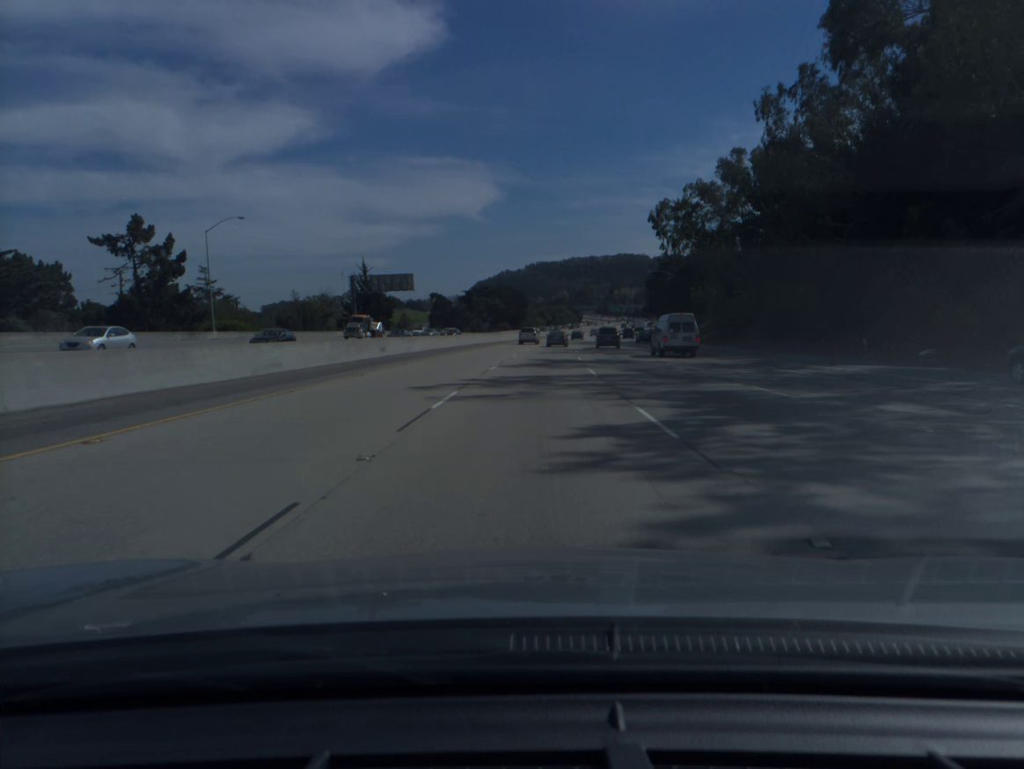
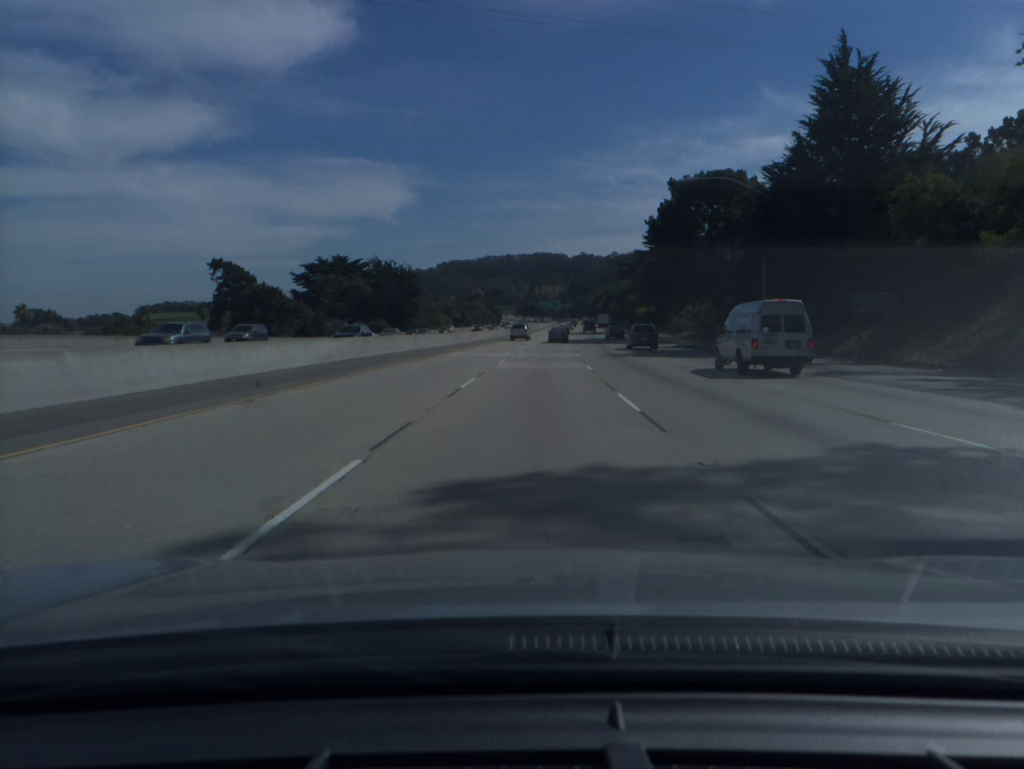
(+5.1, +96.2) m; +6°
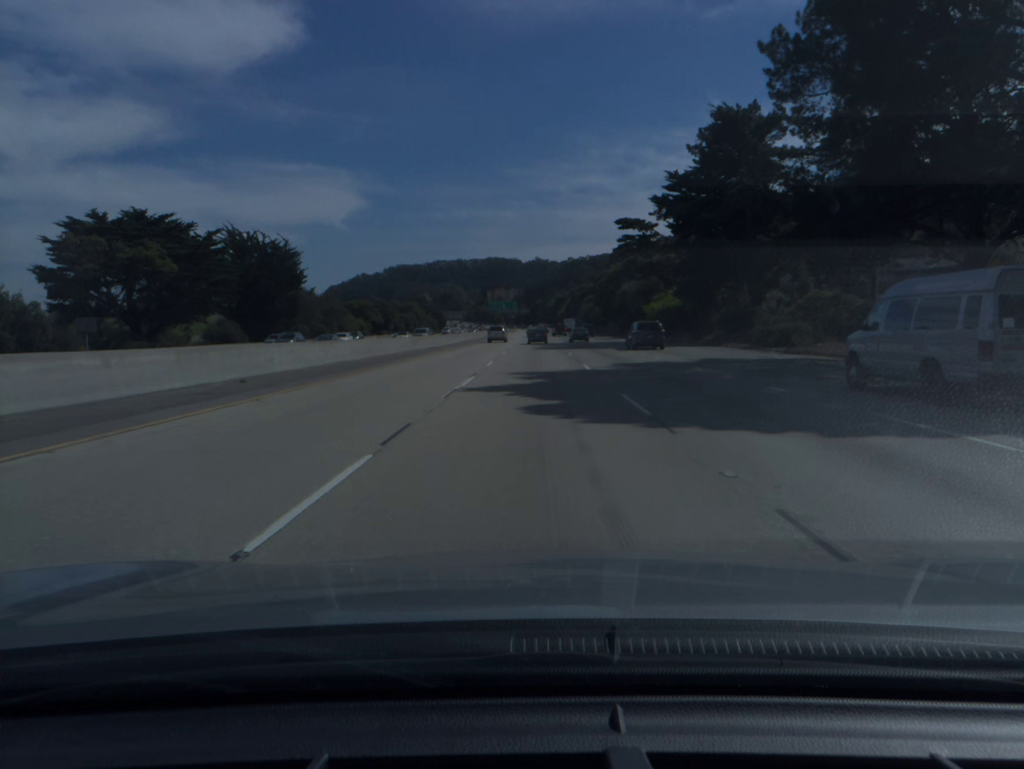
(+1.8, +57.9) m; +3°
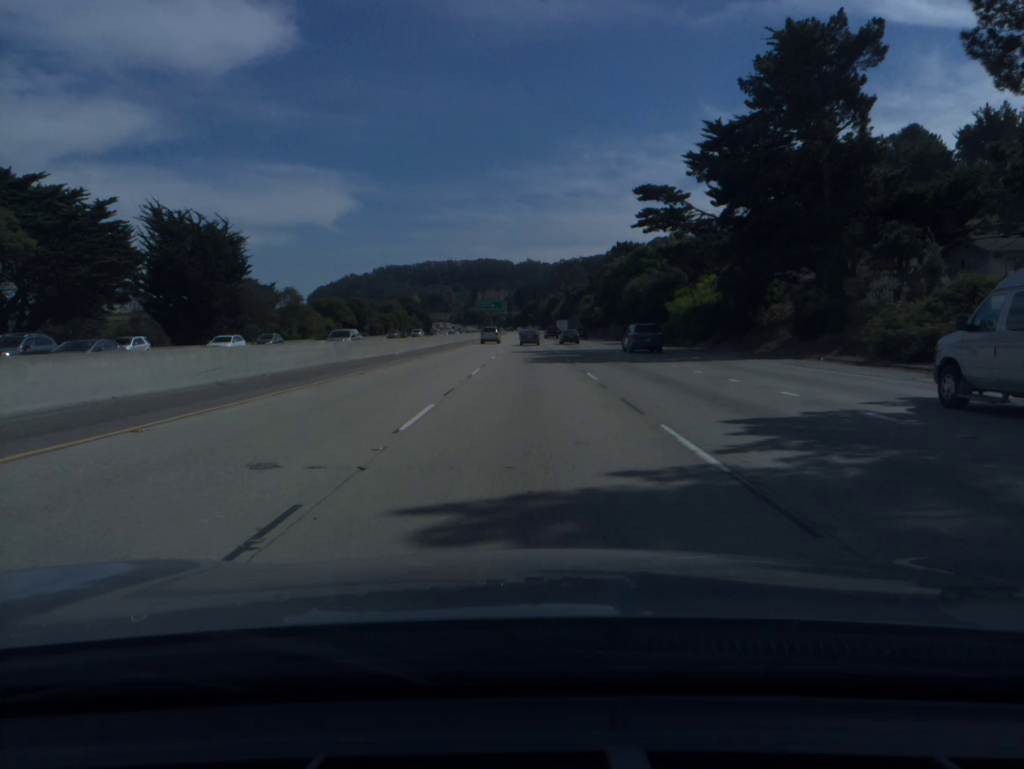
(+0.1, +19.3) m; +1°
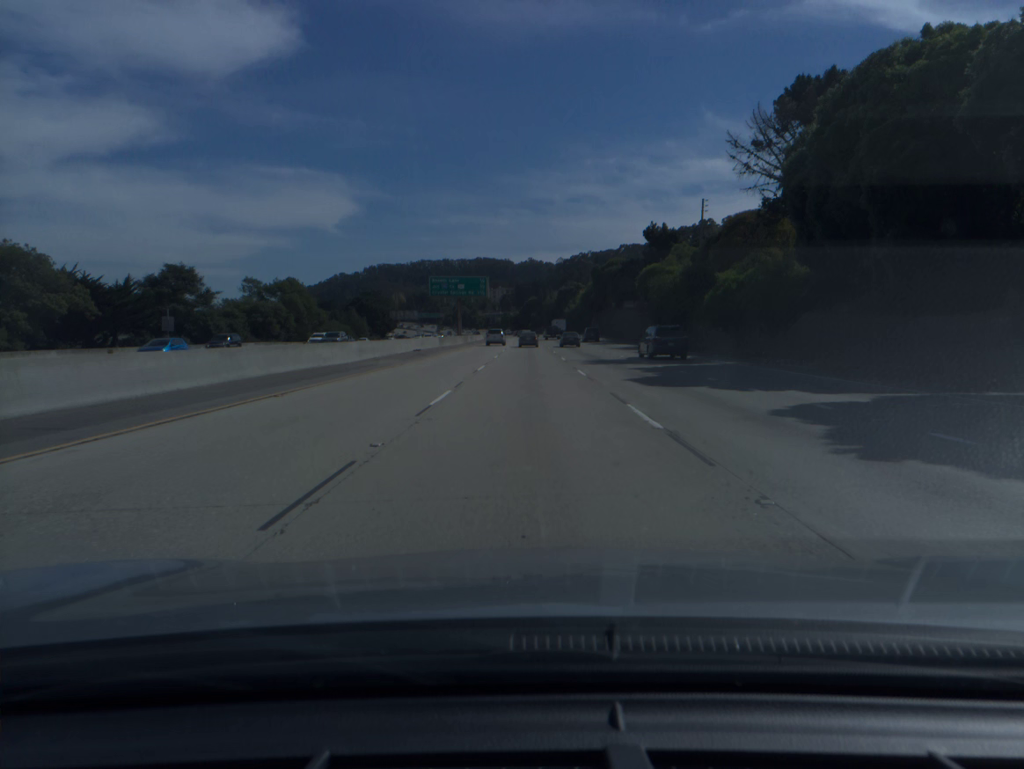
(+0.2, +96.2) m; 0°
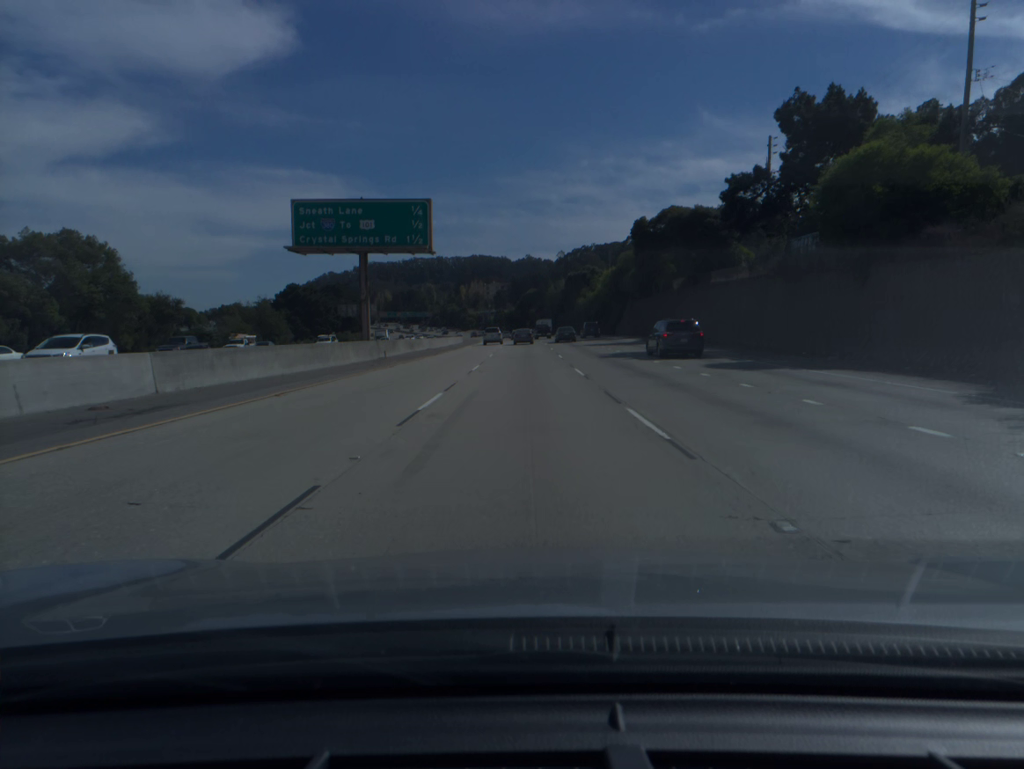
(+0.1, +58.0) m; 0°
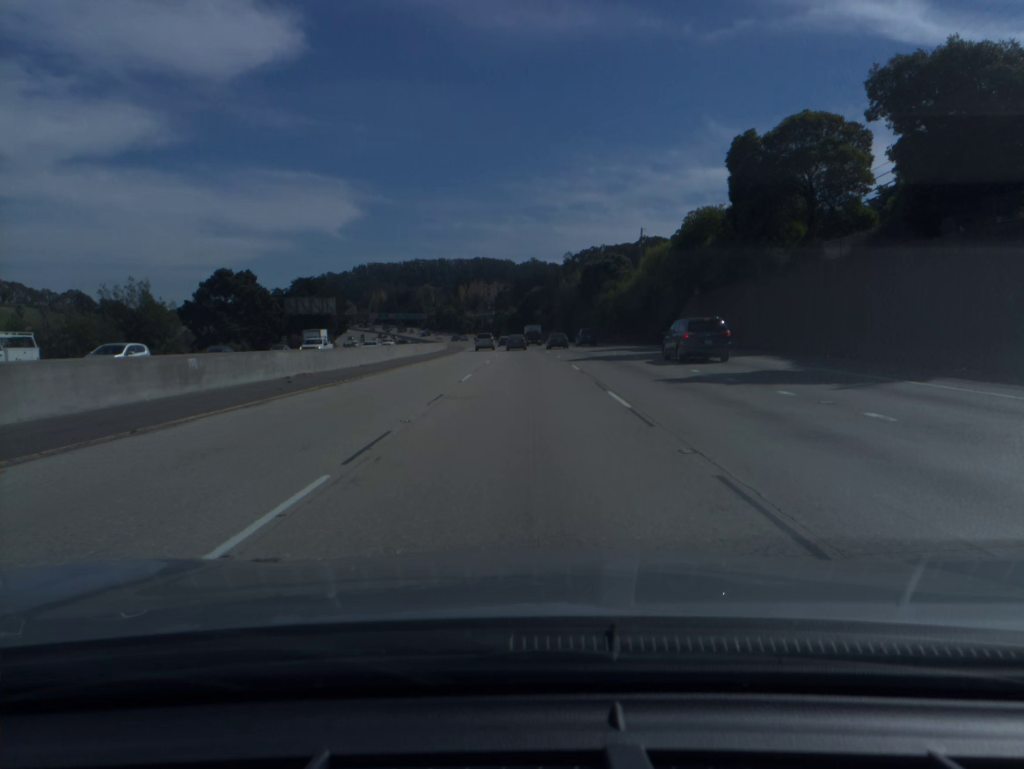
(-0.1, +38.8) m; 0°
